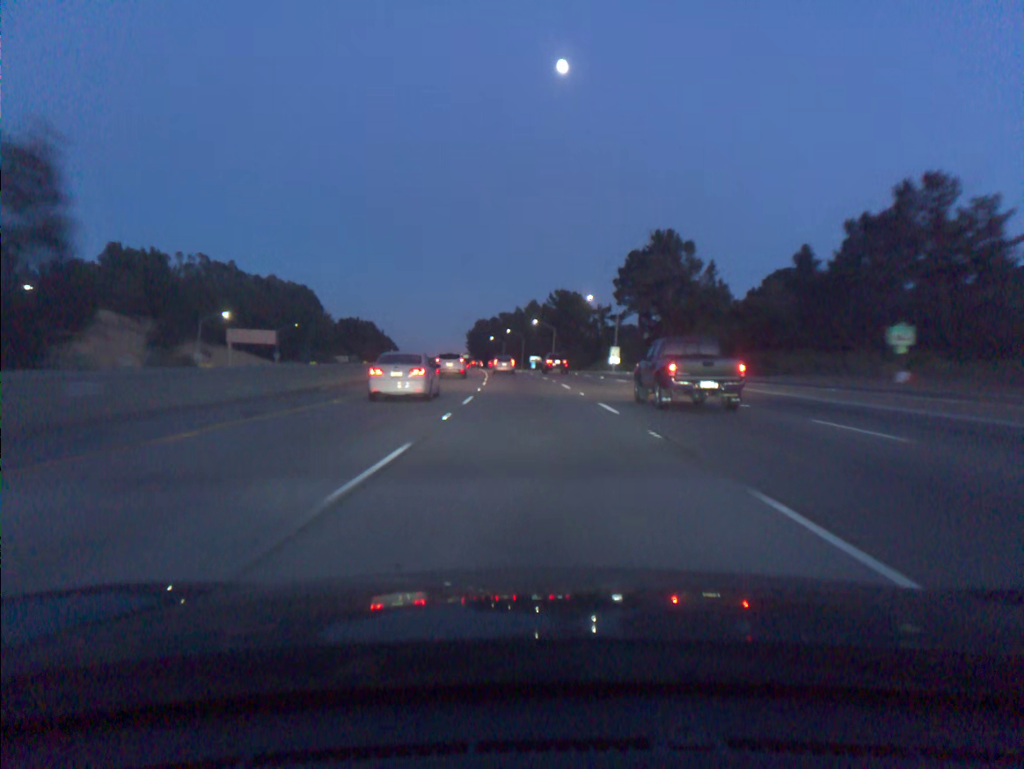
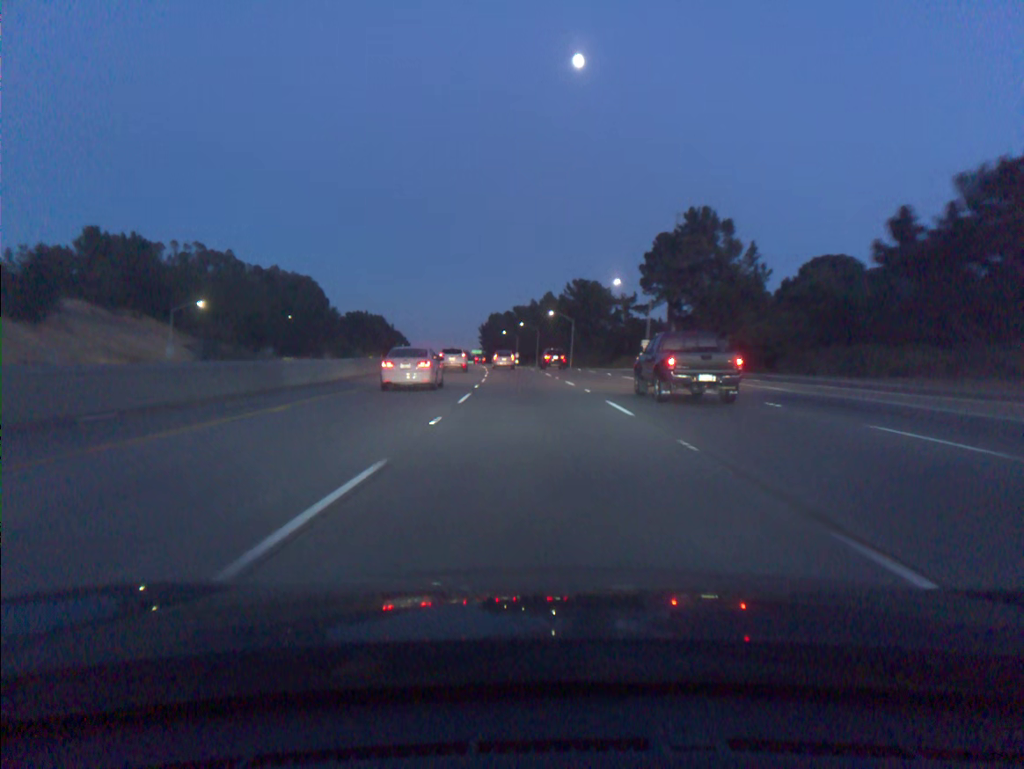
(-0.2, +16.8) m; -1°
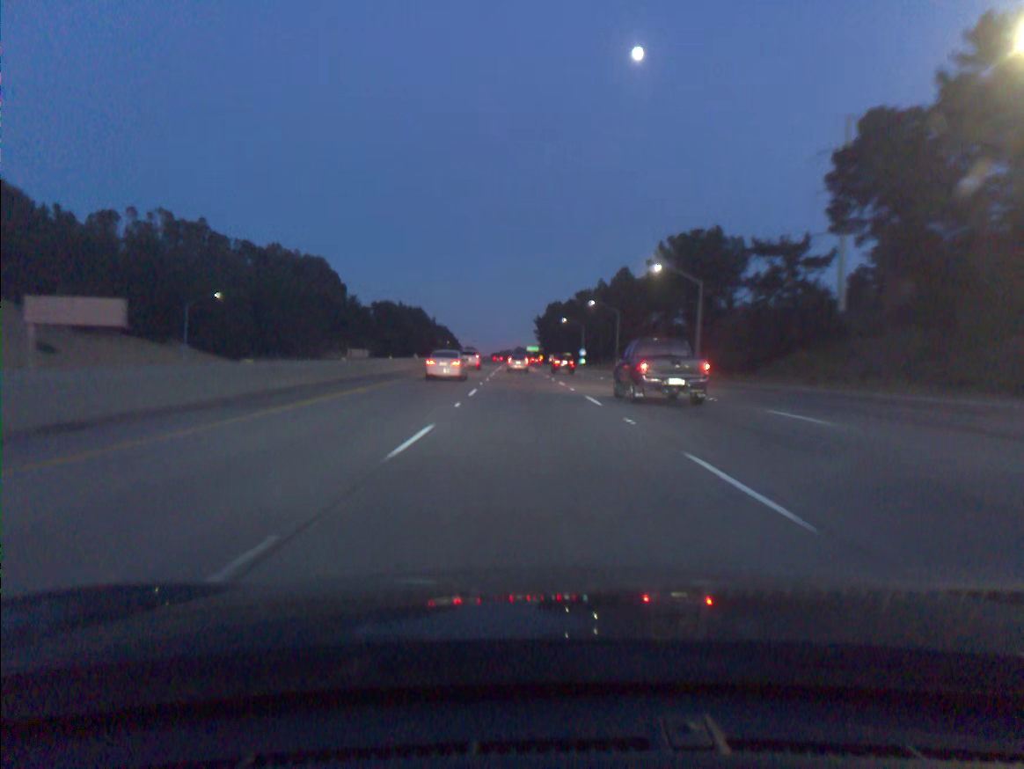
(-2.5, +67.7) m; -4°
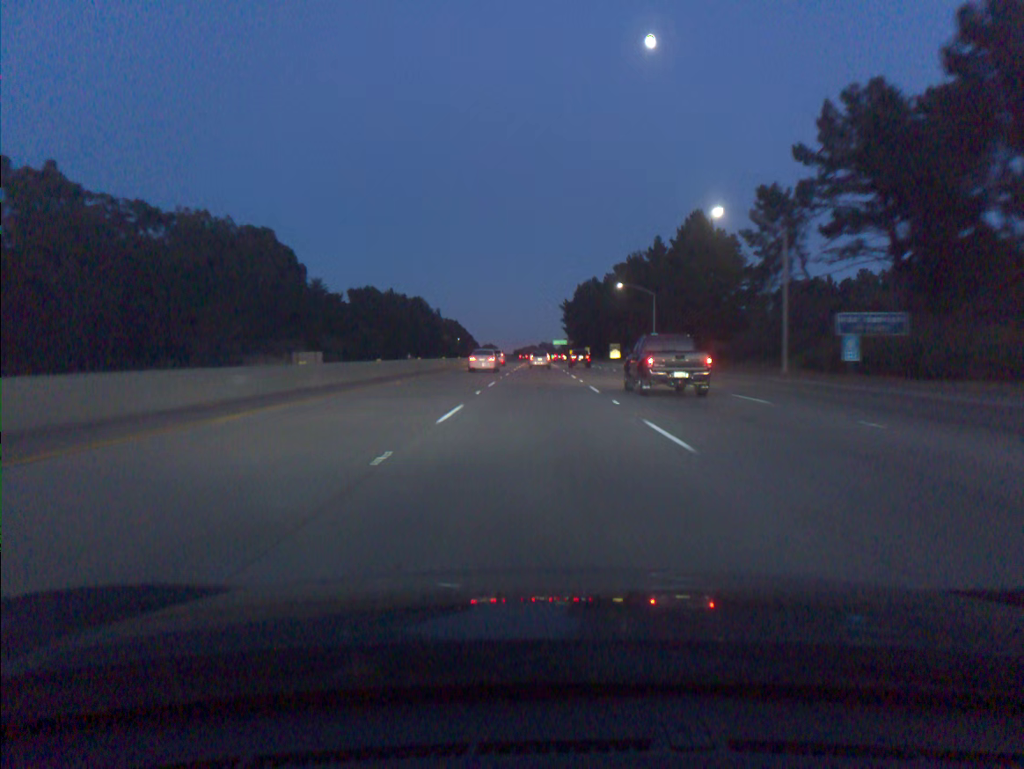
(-1.6, +68.7) m; -2°
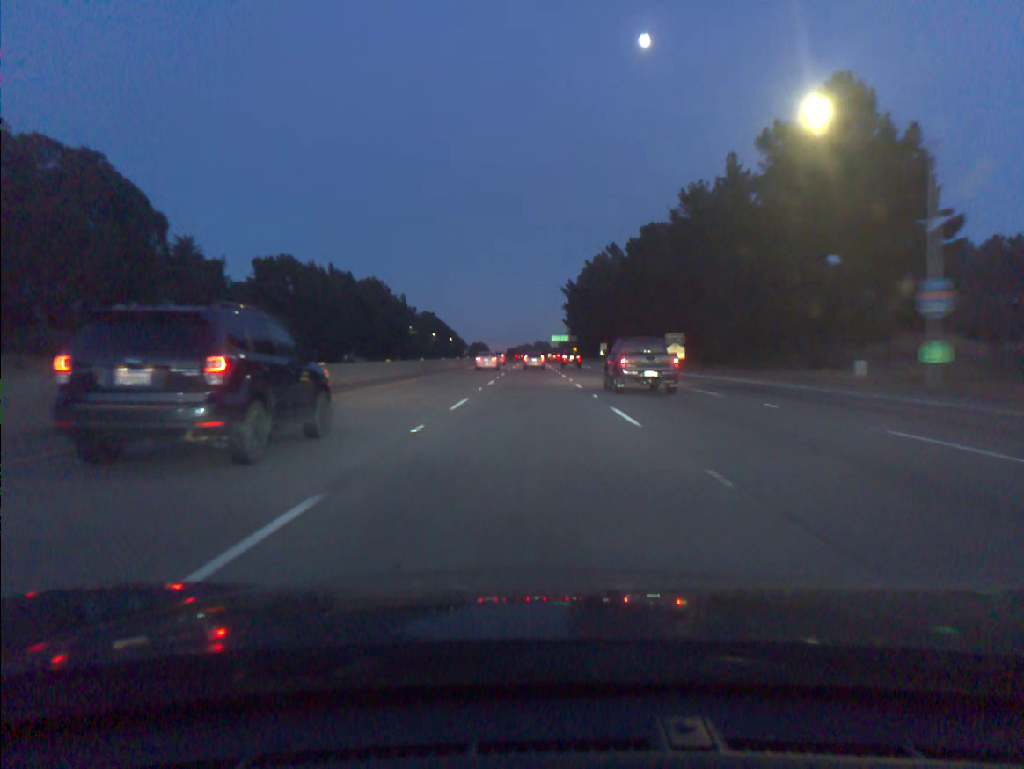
(+0.2, +69.2) m; 0°
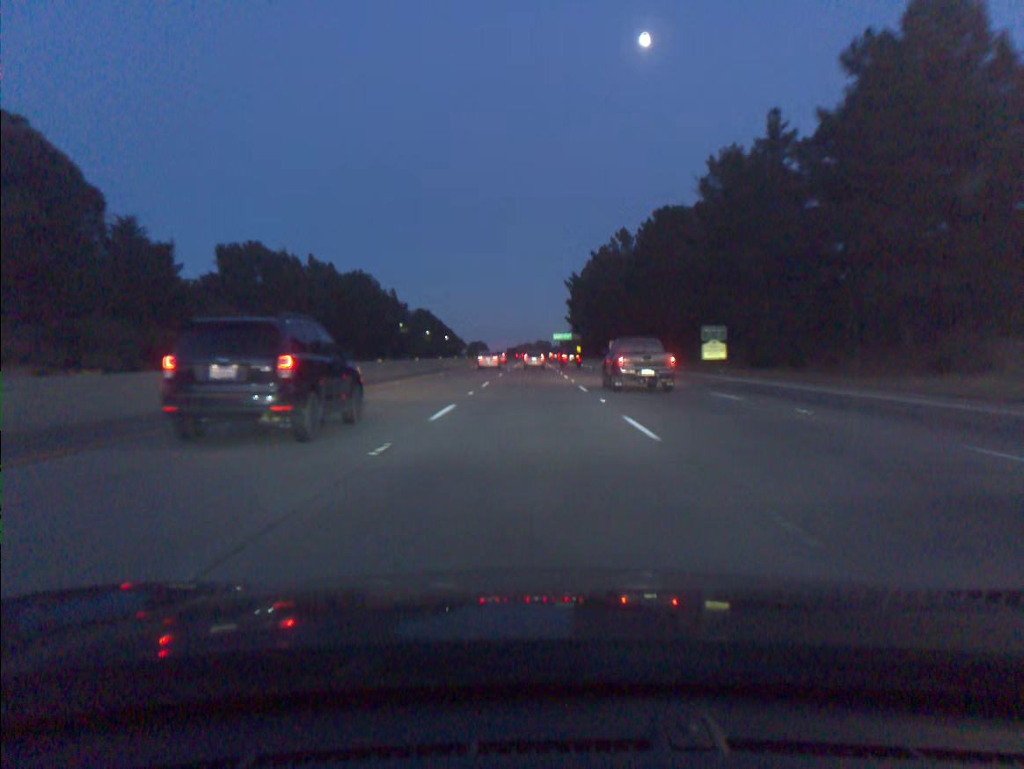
(0.0, +17.4) m; 0°
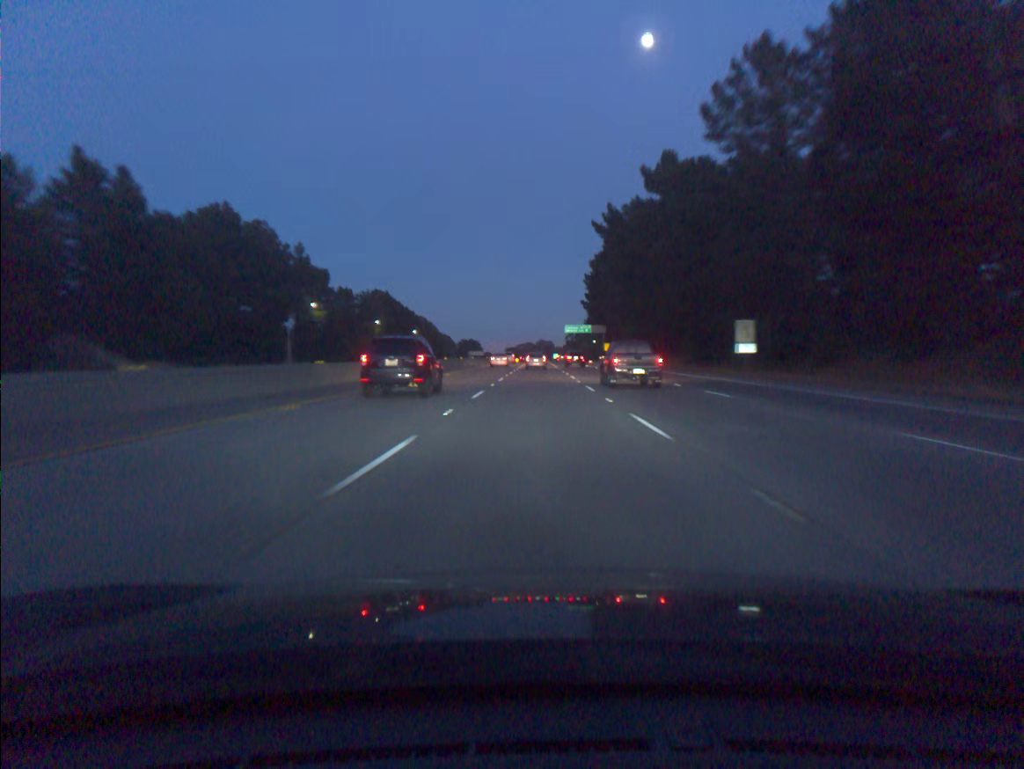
(-0.4, +86.9) m; 0°
